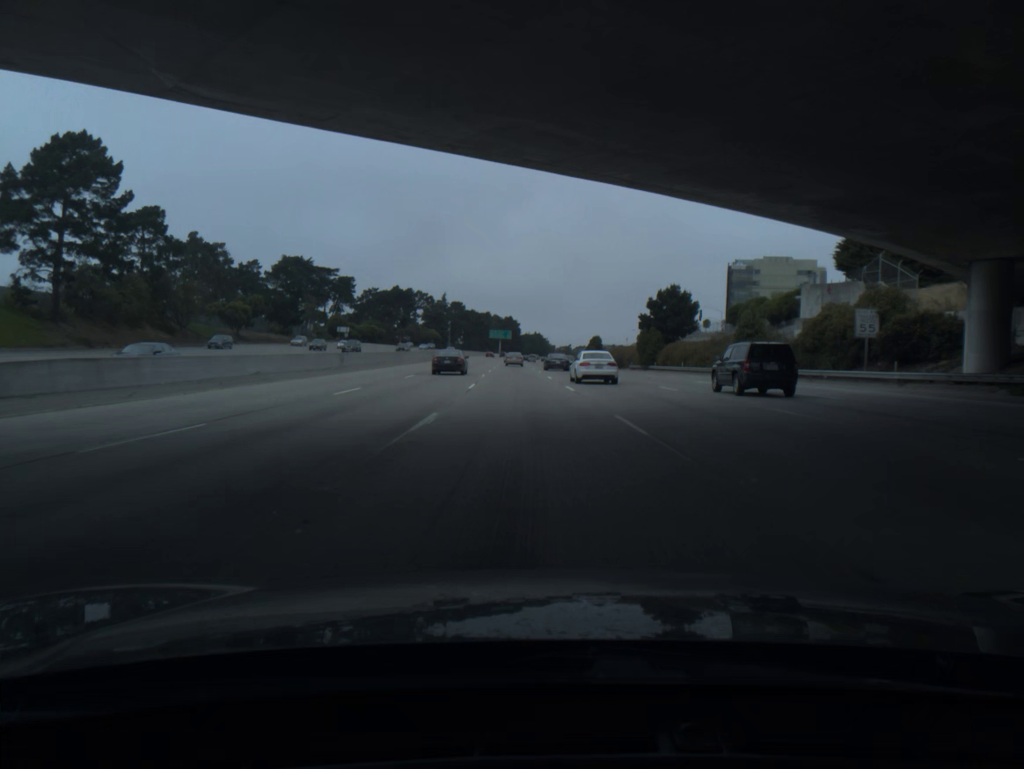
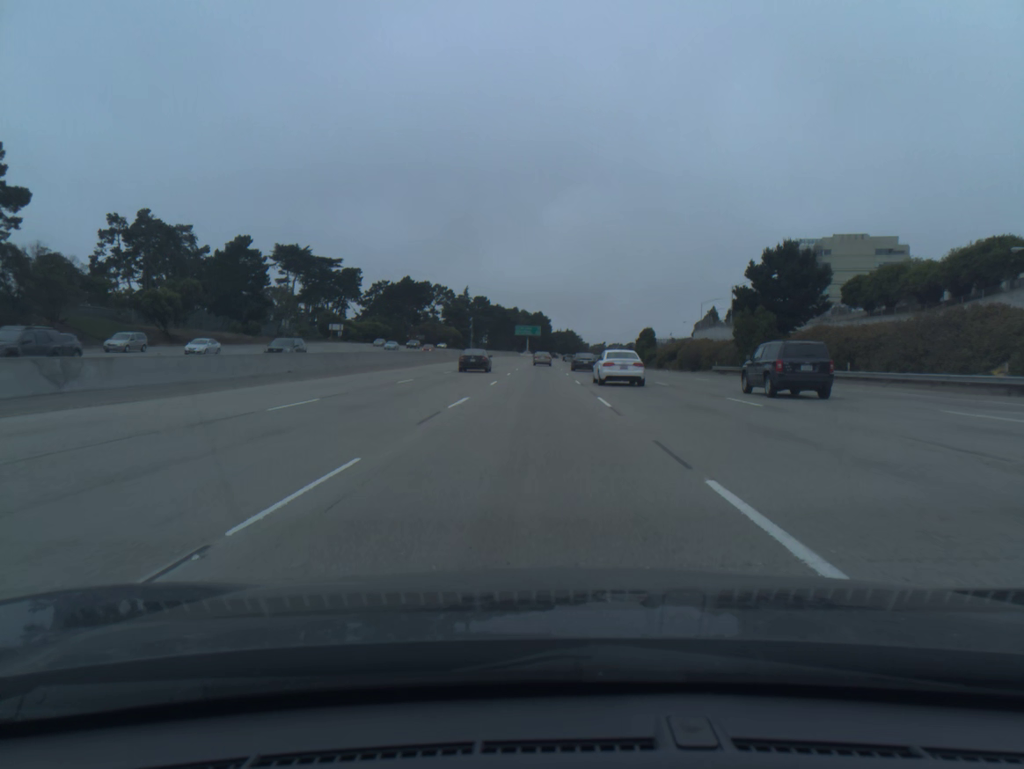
(-0.8, +36.7) m; -2°
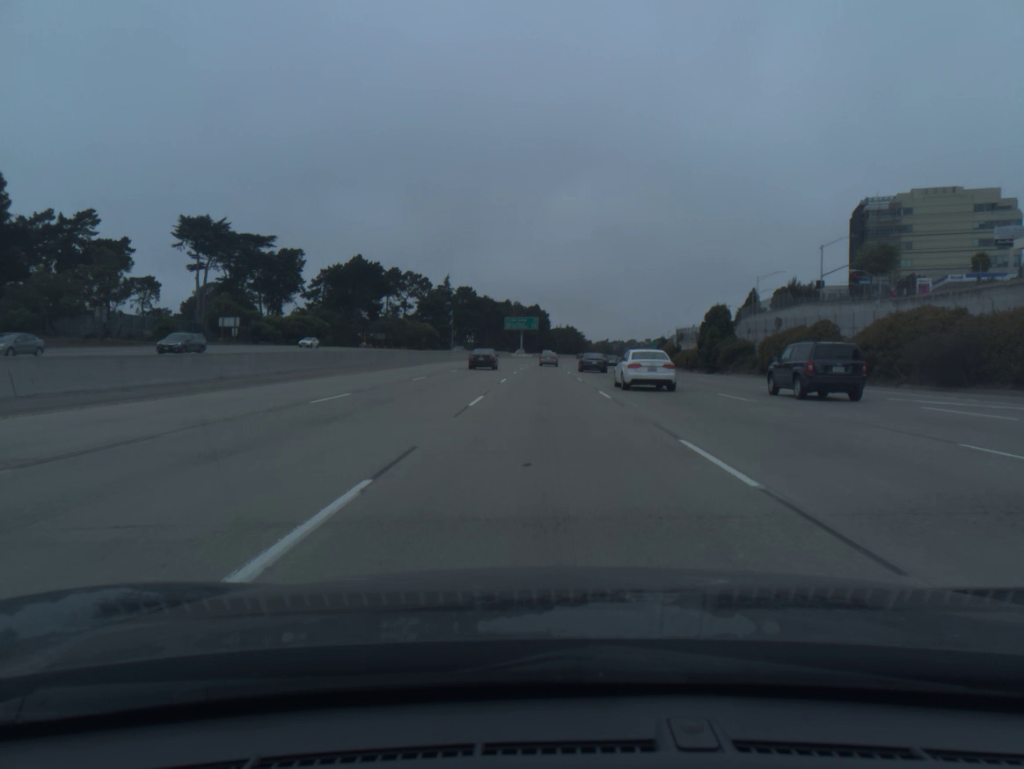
(-0.2, +55.0) m; 0°
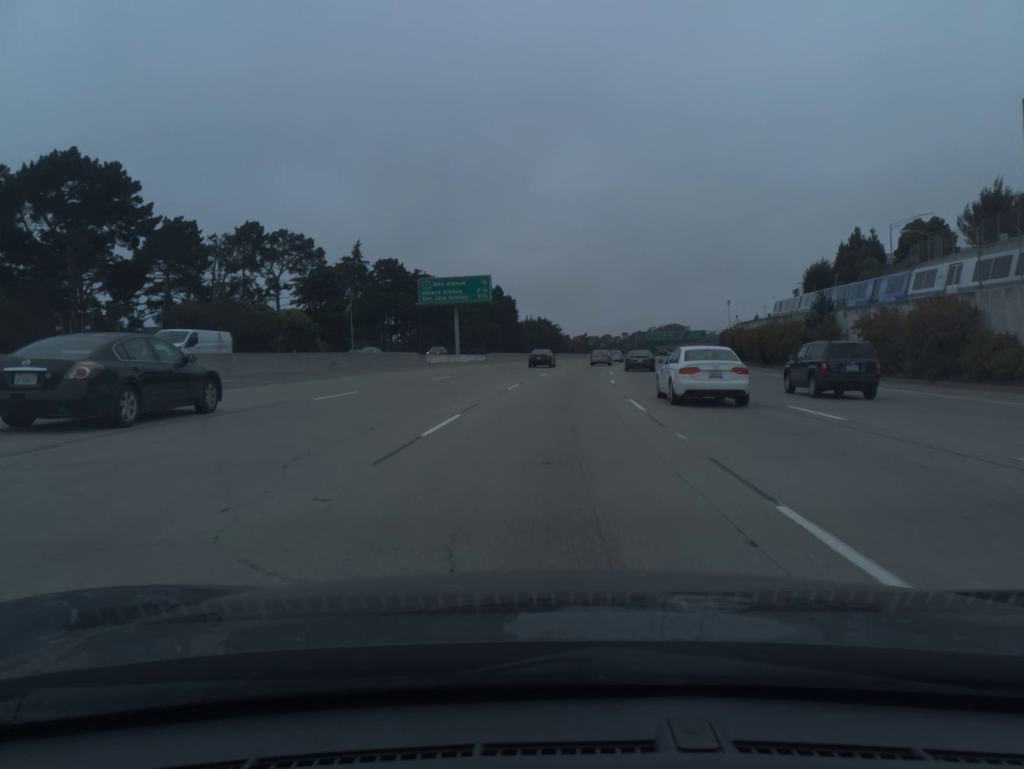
(+1.1, +91.7) m; +2°
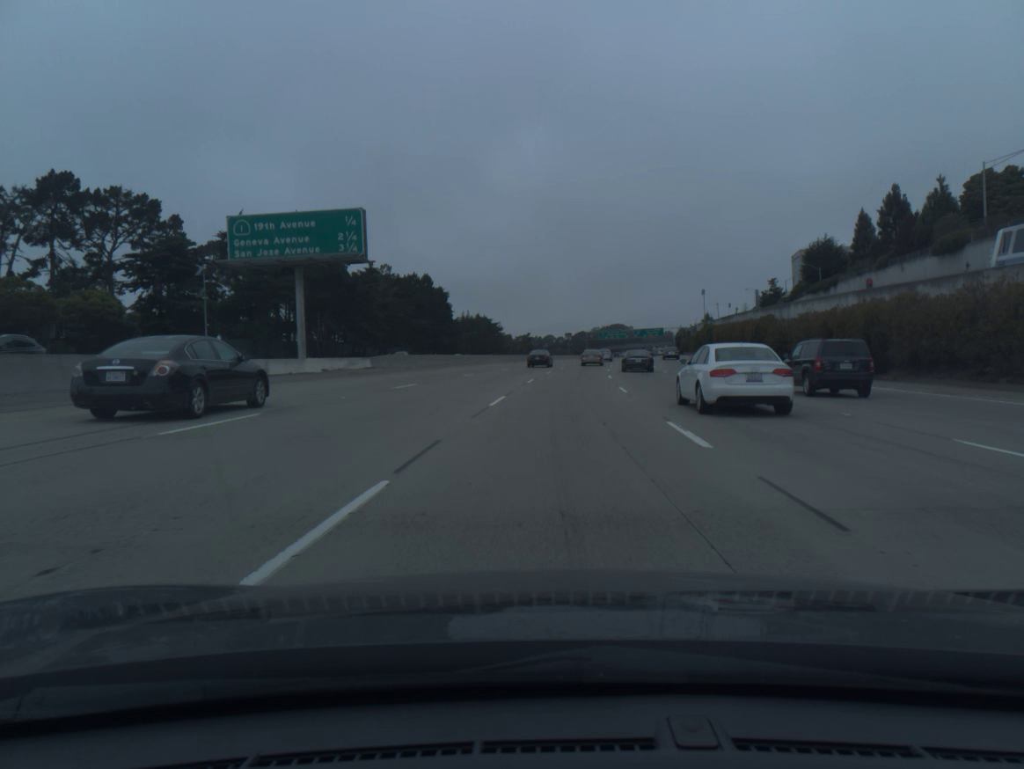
(+1.2, +36.4) m; +4°
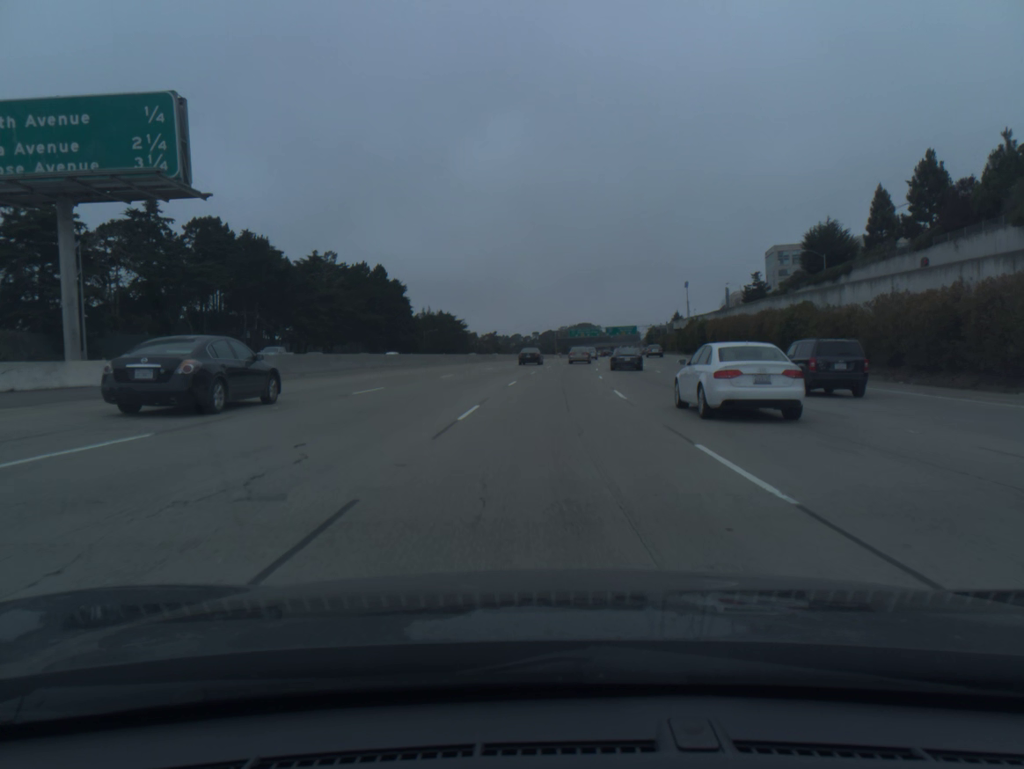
(+0.4, +18.2) m; +2°
